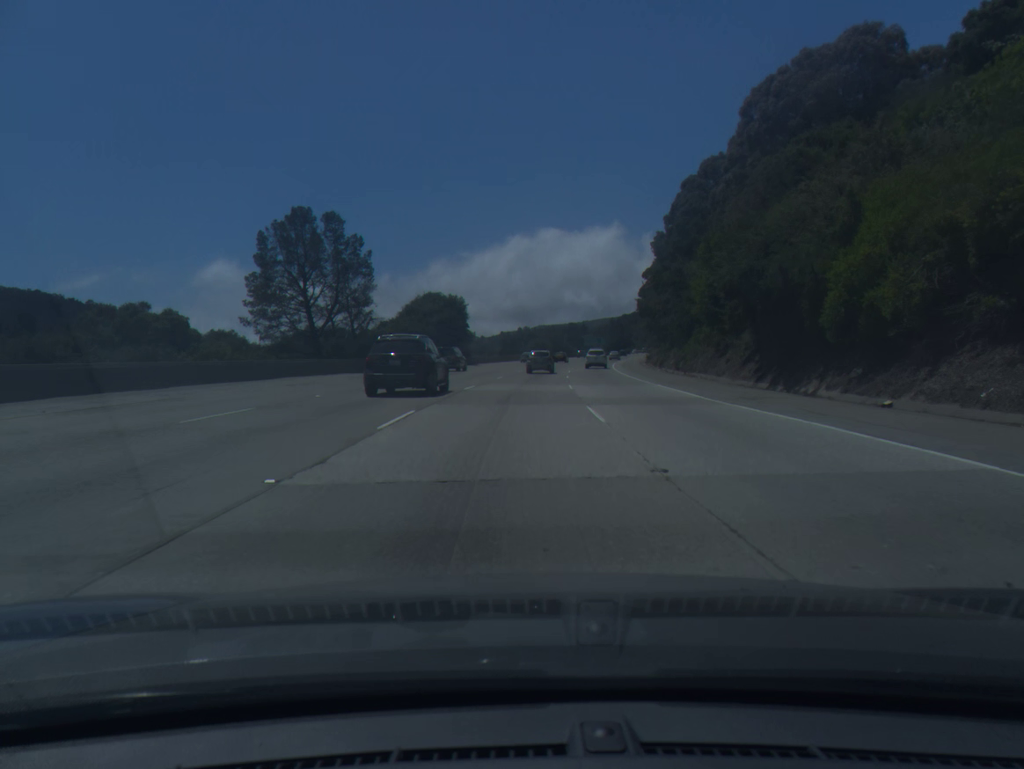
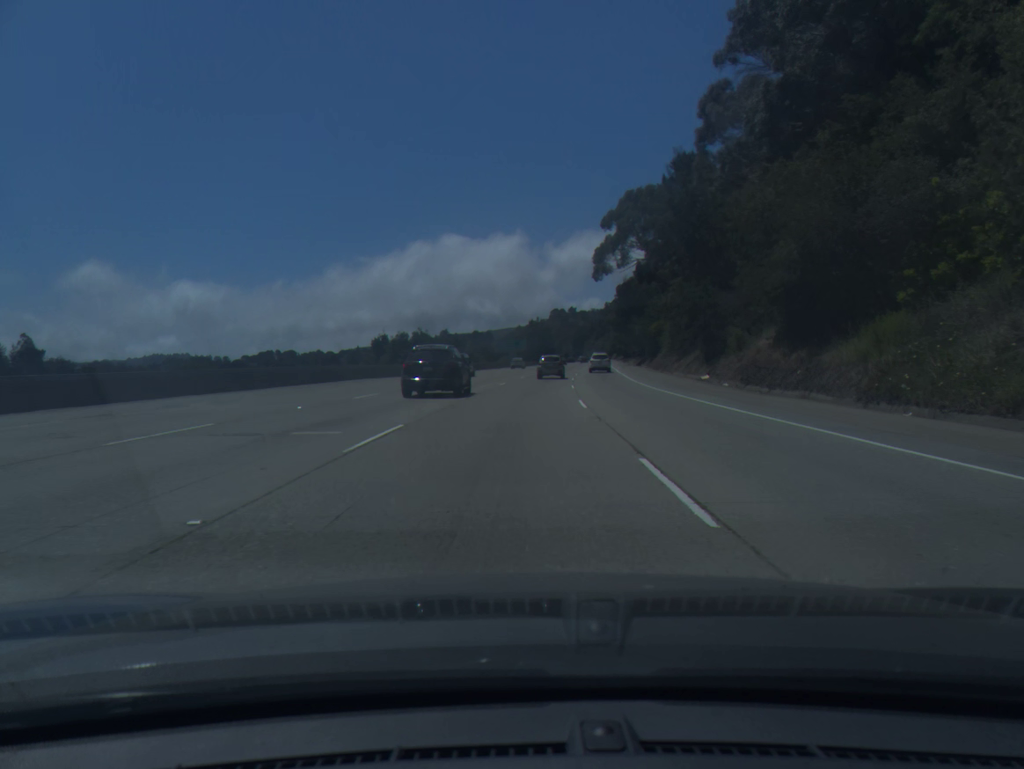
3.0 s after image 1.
(+5.3, +88.7) m; +7°
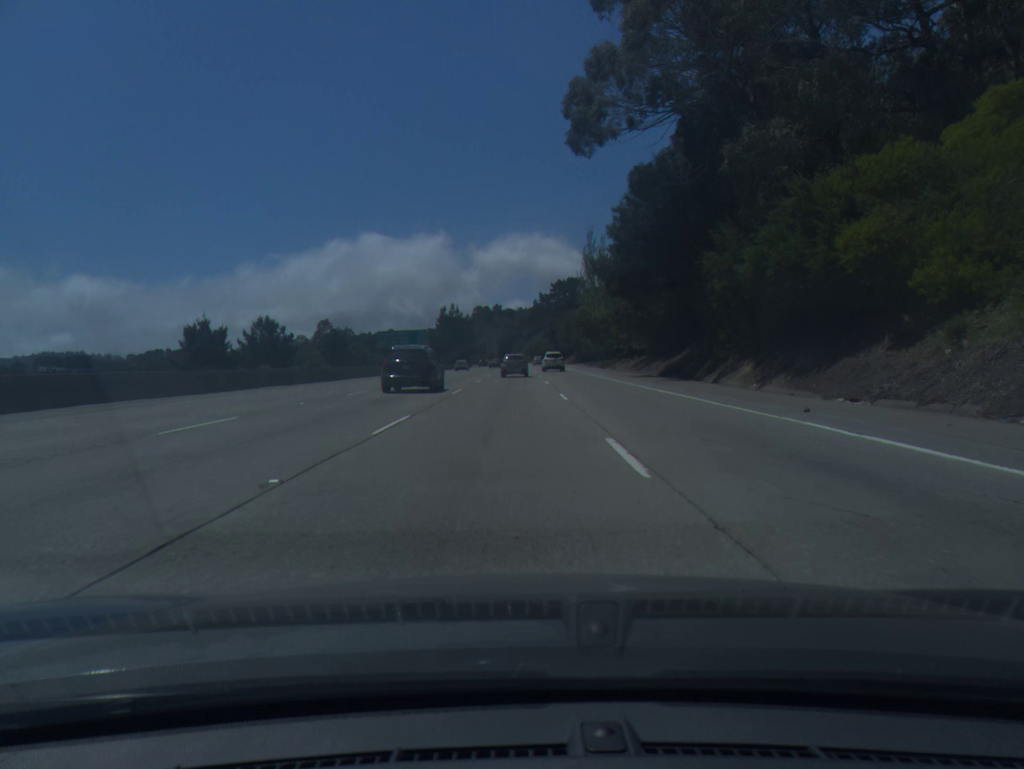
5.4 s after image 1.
(+3.7, +70.7) m; +6°
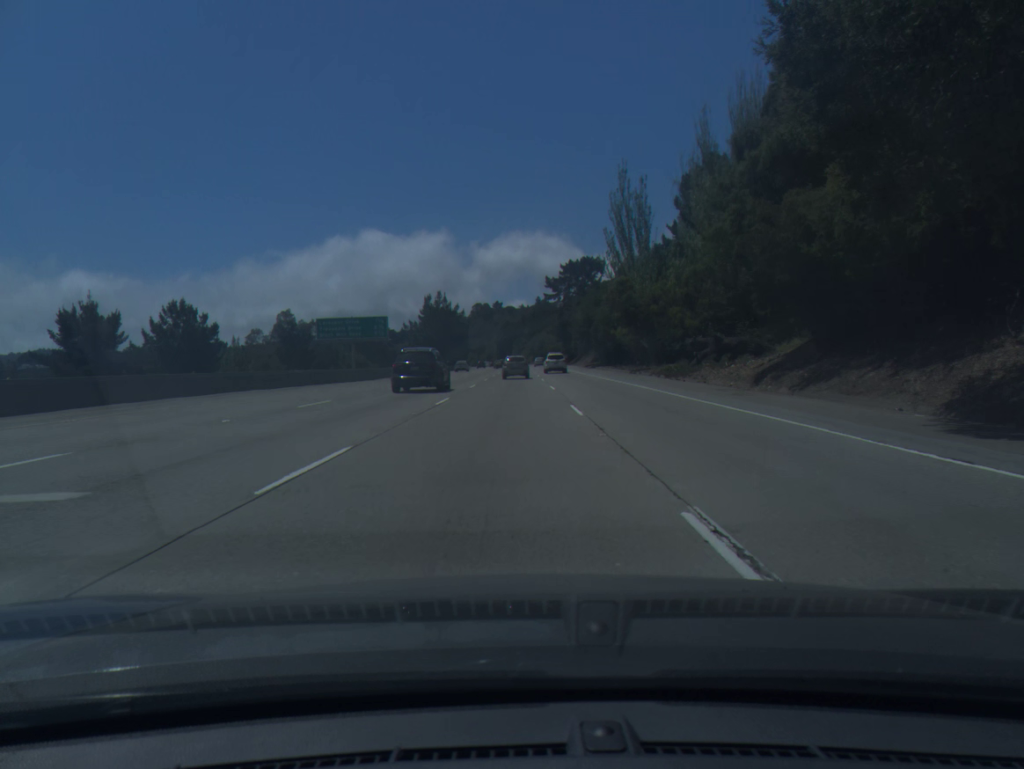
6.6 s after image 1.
(+0.1, +35.1) m; 0°
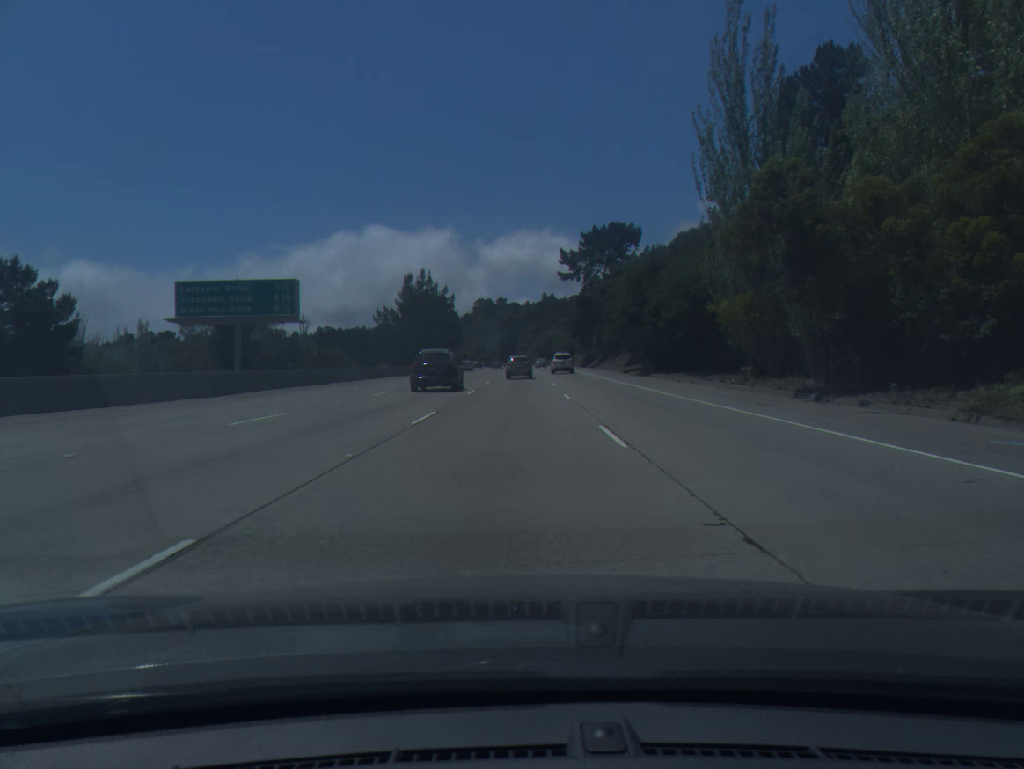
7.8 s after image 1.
(-0.1, +34.9) m; 0°
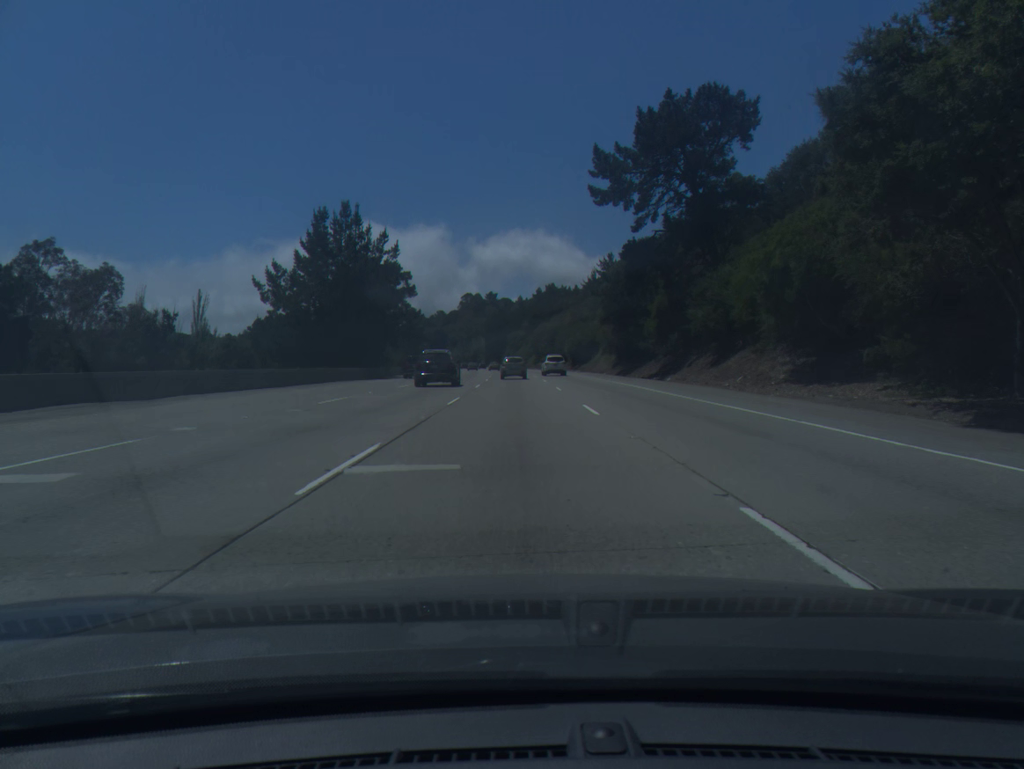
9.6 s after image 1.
(0.0, +52.3) m; +1°
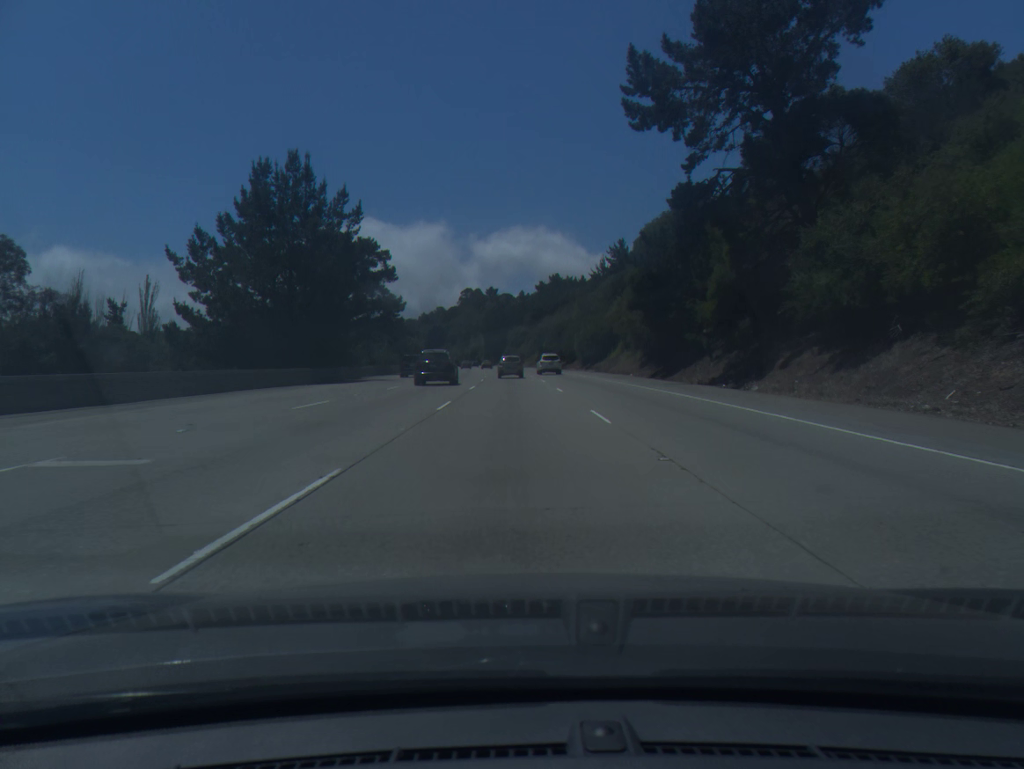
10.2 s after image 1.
(0.0, +17.4) m; 0°
